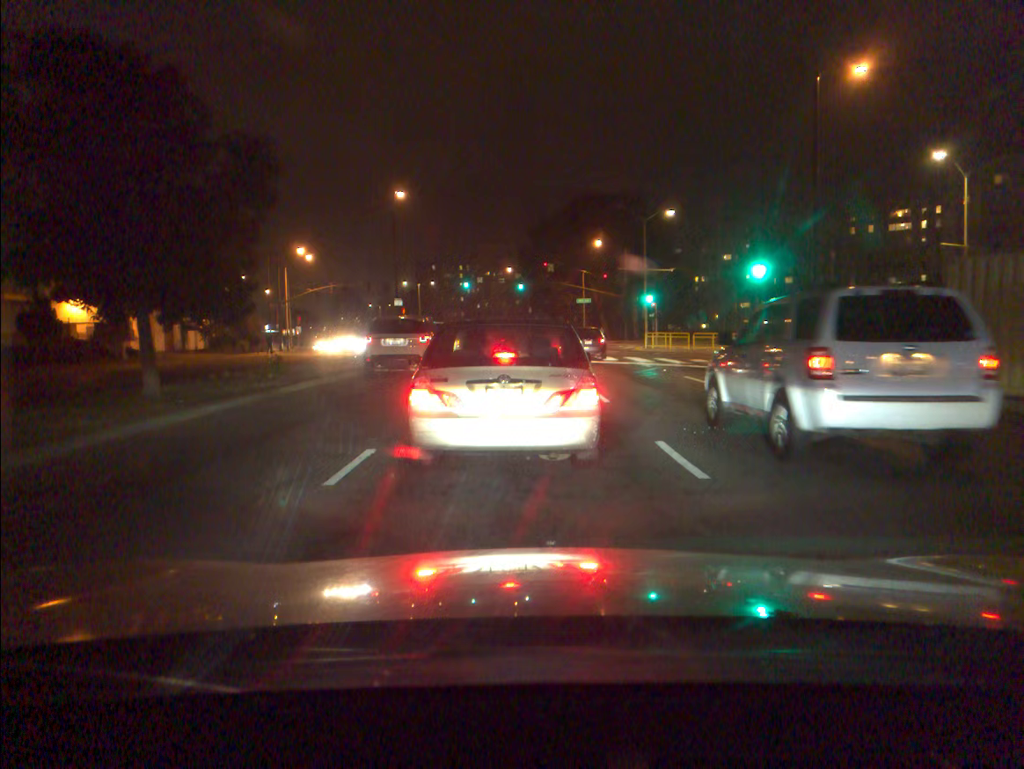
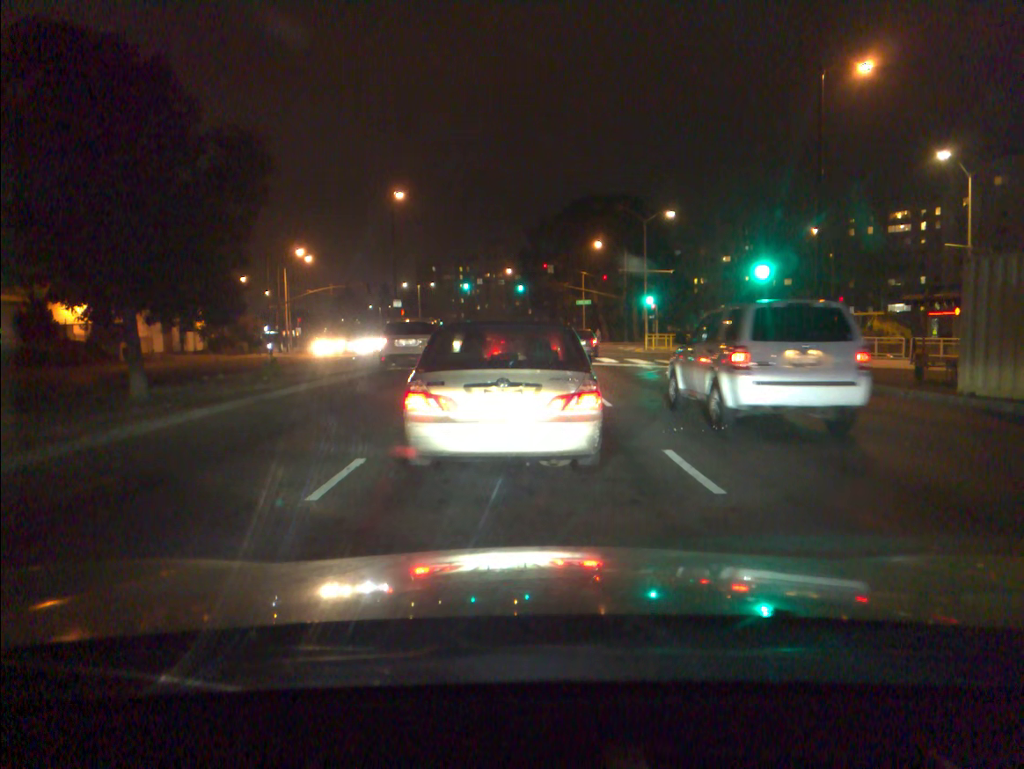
(0.0, +0.6) m; 0°
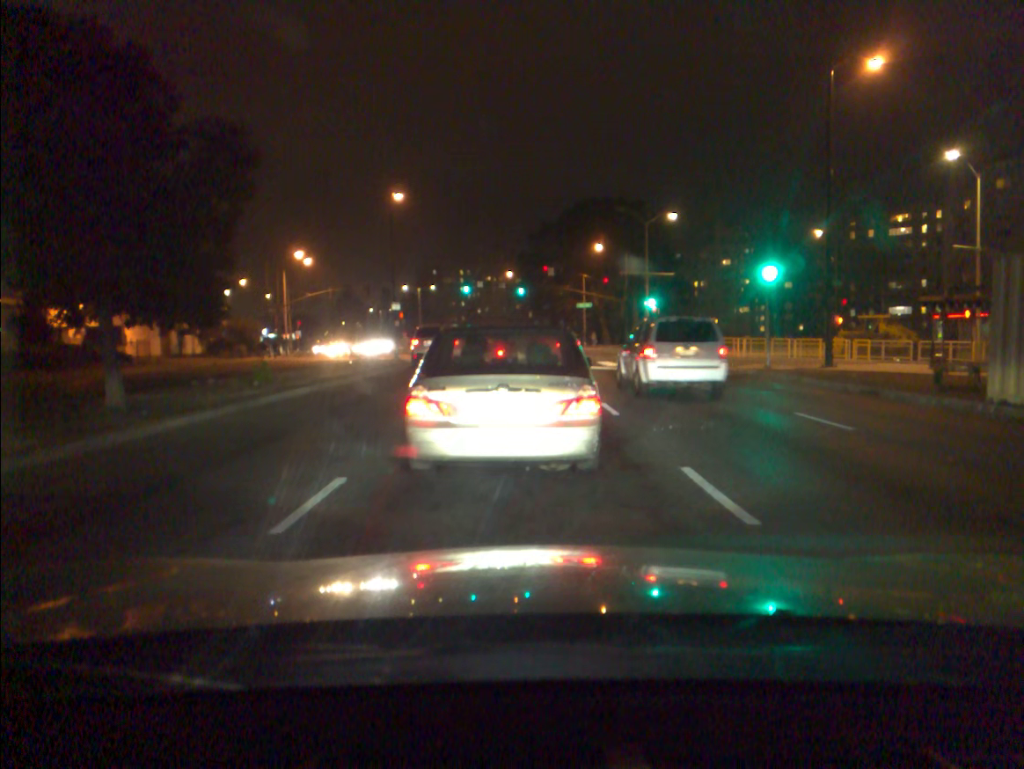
(0.0, +1.0) m; 0°
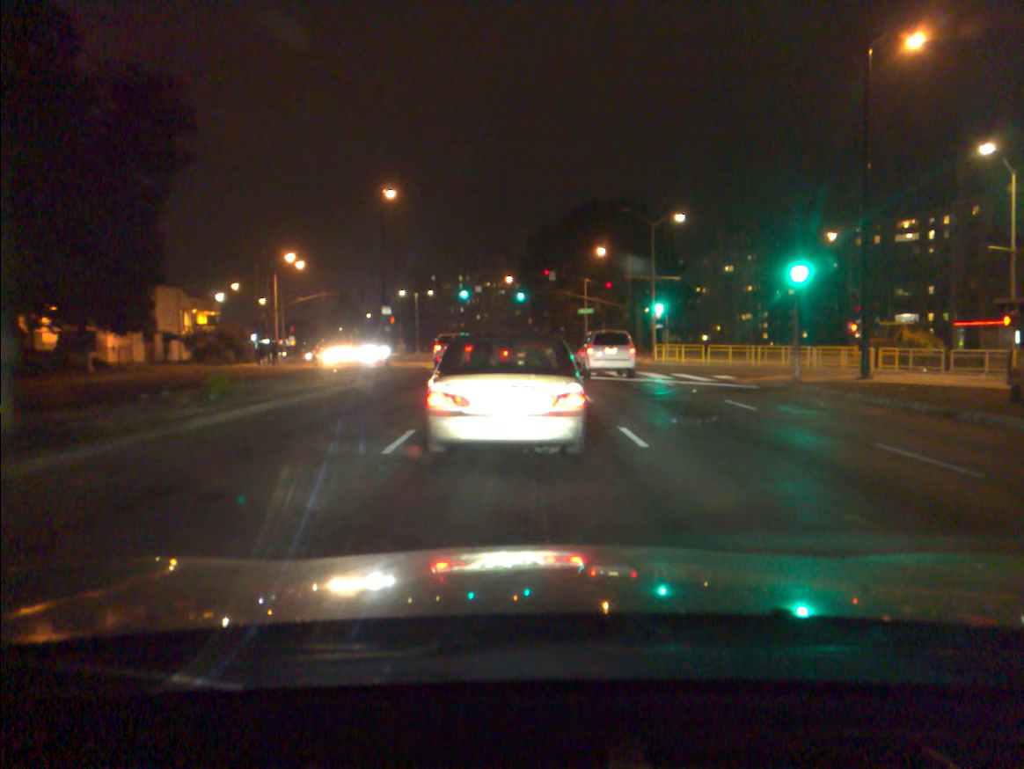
(0.0, +3.0) m; 0°
